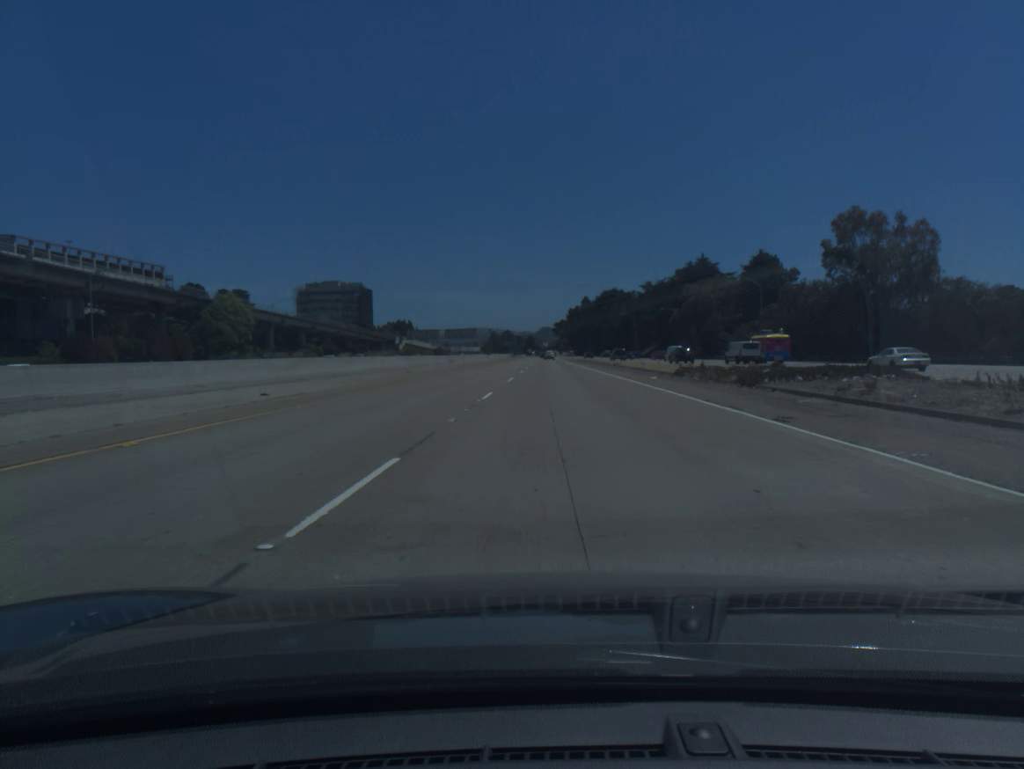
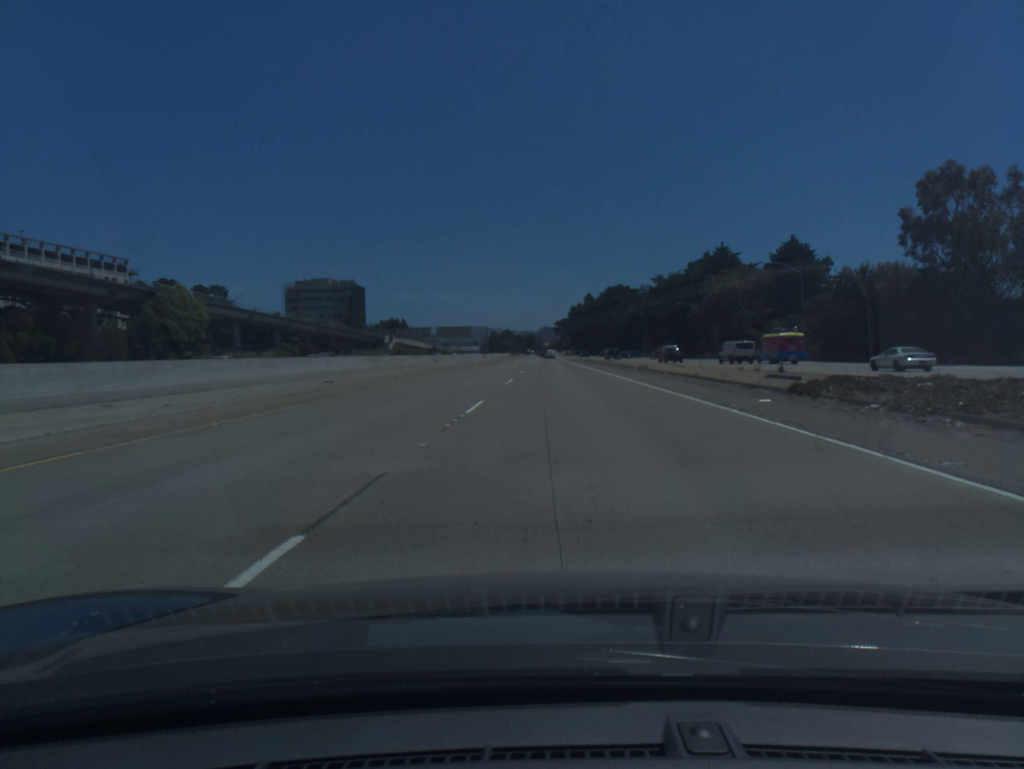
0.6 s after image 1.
(0.0, +18.9) m; 0°
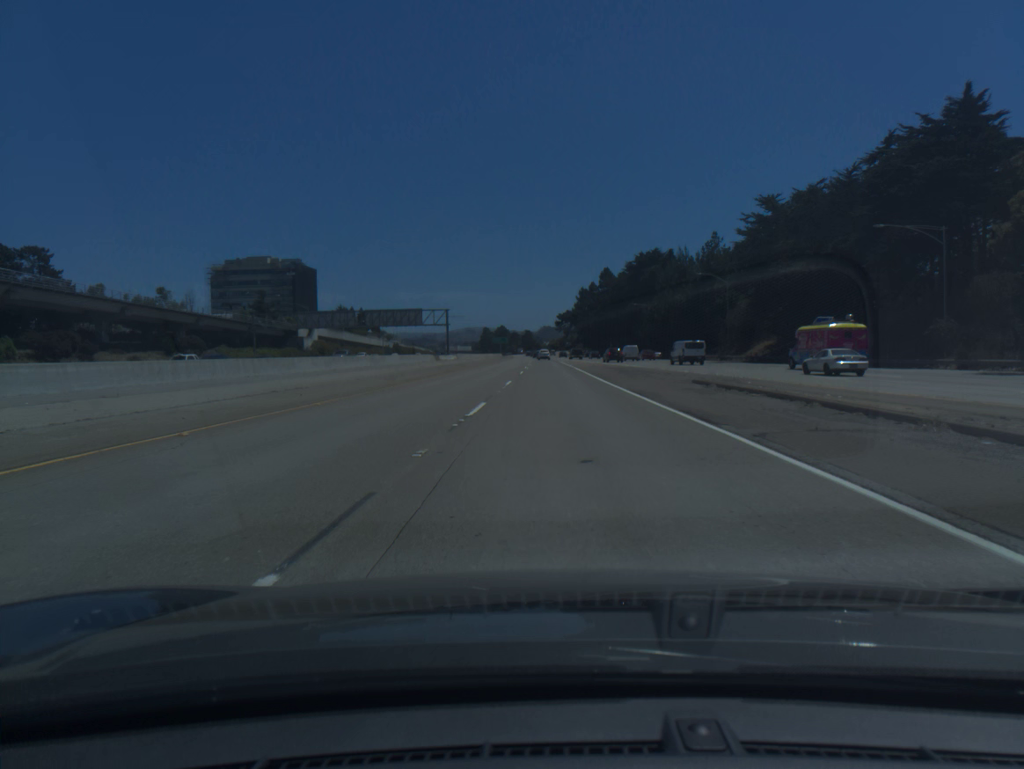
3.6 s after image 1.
(+0.4, +89.0) m; 0°
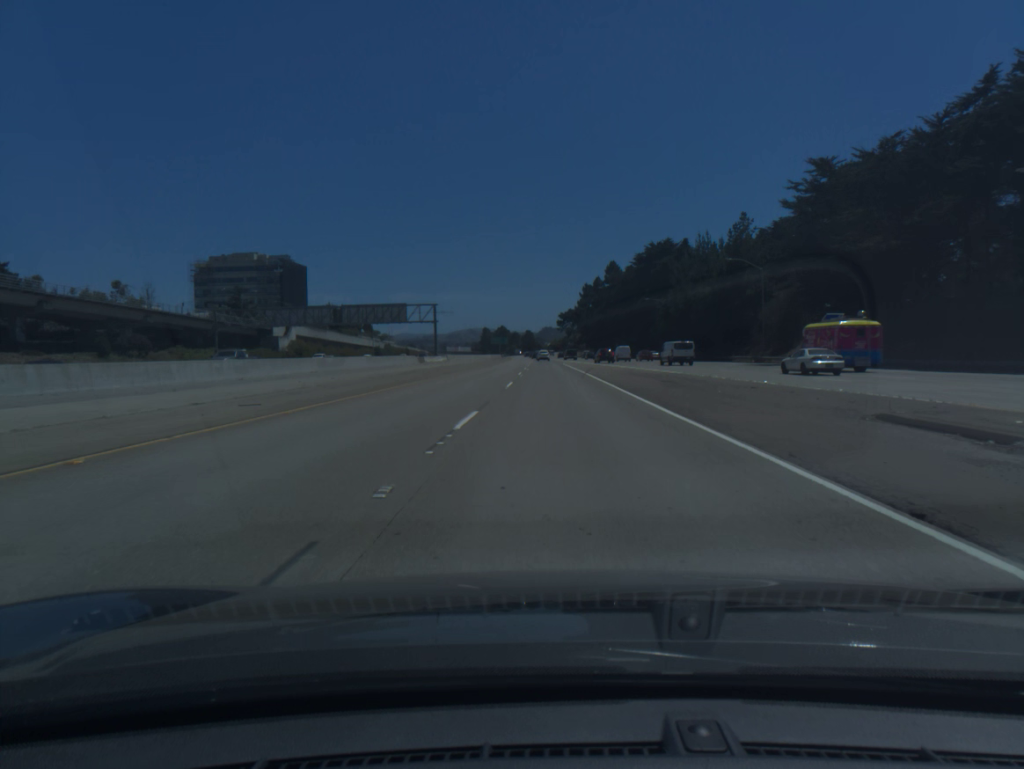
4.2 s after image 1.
(0.0, +17.1) m; 0°
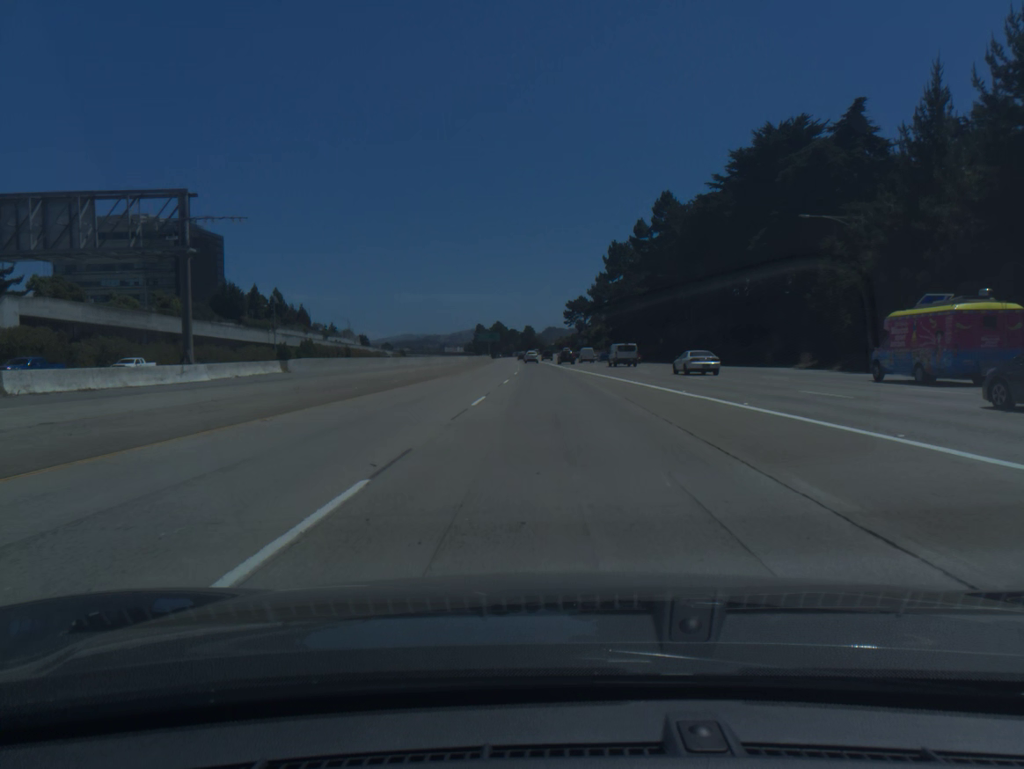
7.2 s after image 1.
(-0.1, +83.5) m; 0°
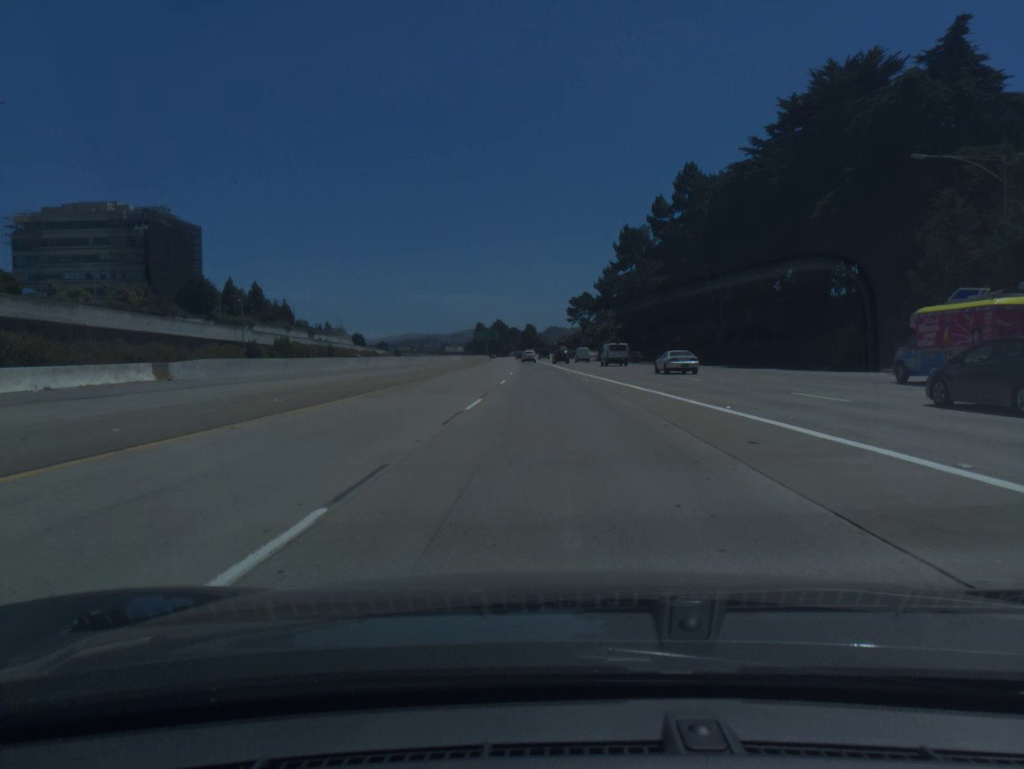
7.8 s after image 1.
(0.0, +16.3) m; 0°
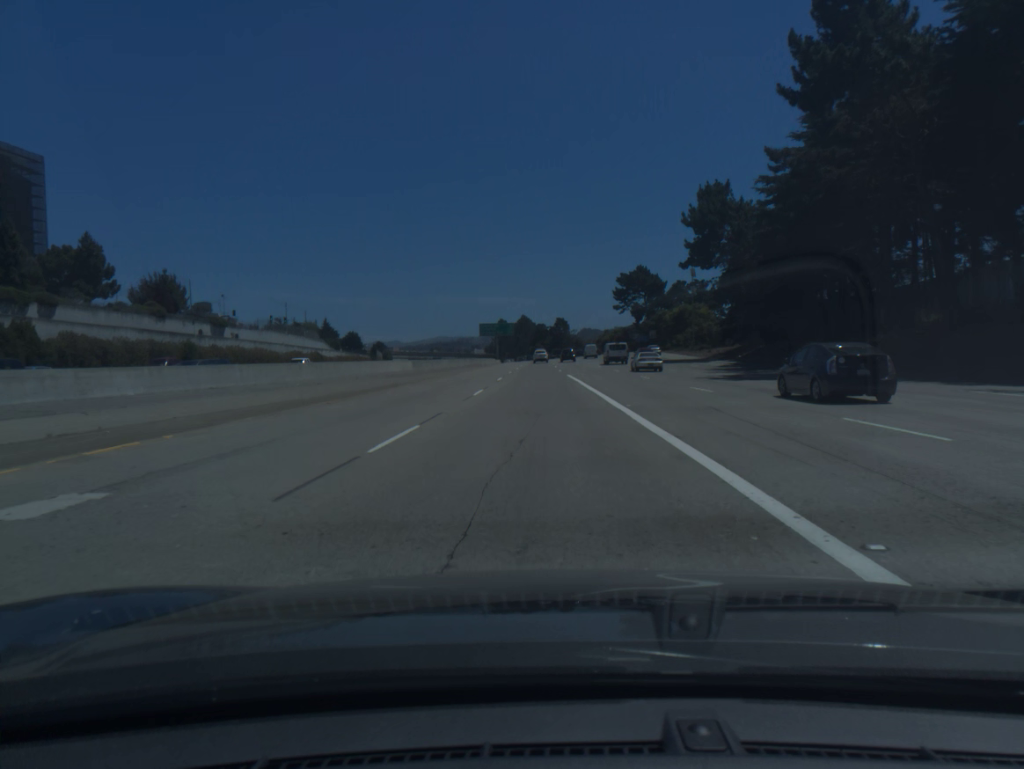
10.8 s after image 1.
(-0.9, +79.9) m; -2°
